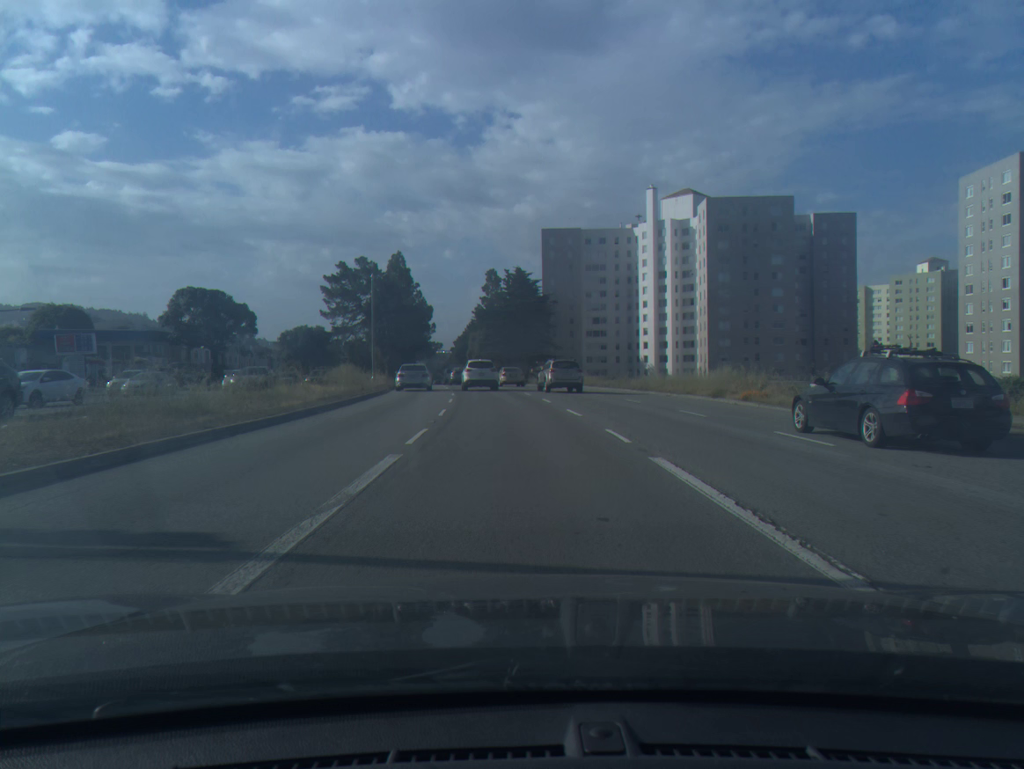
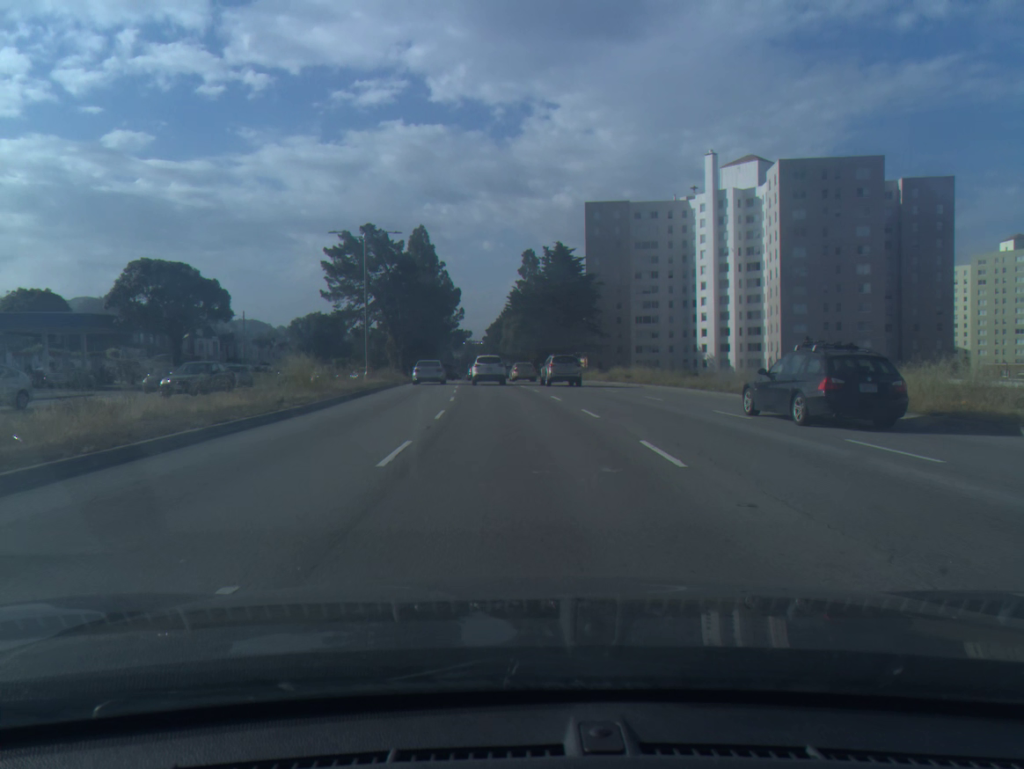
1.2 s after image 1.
(-0.4, +17.7) m; -3°
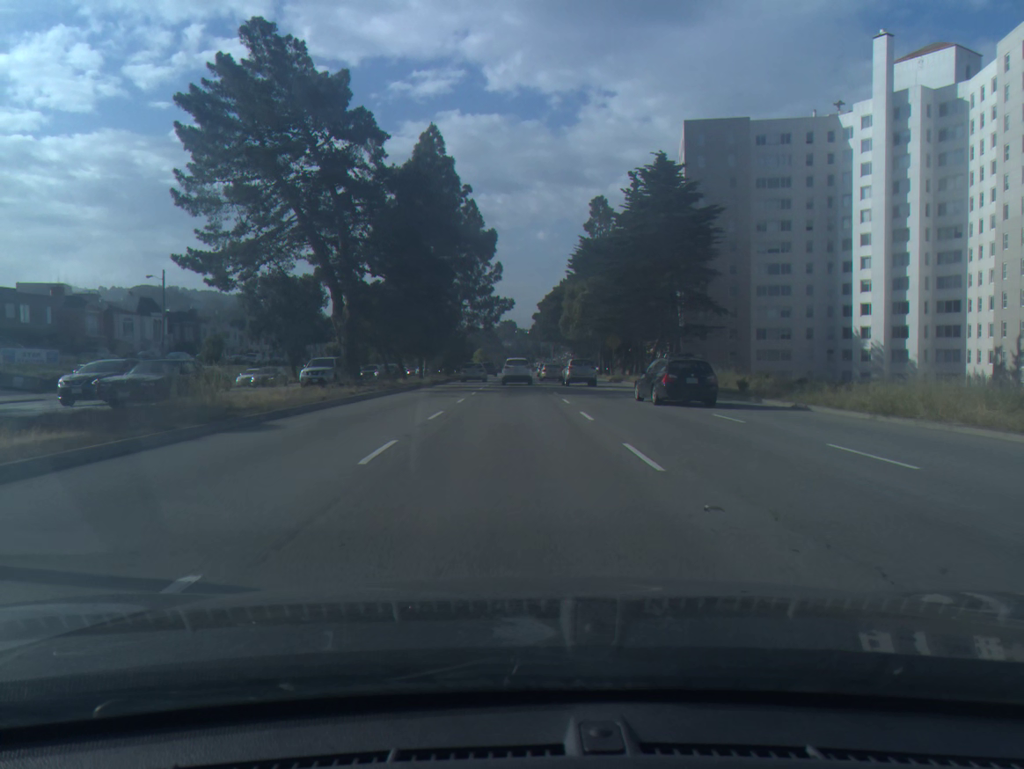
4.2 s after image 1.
(-1.4, +44.4) m; -4°
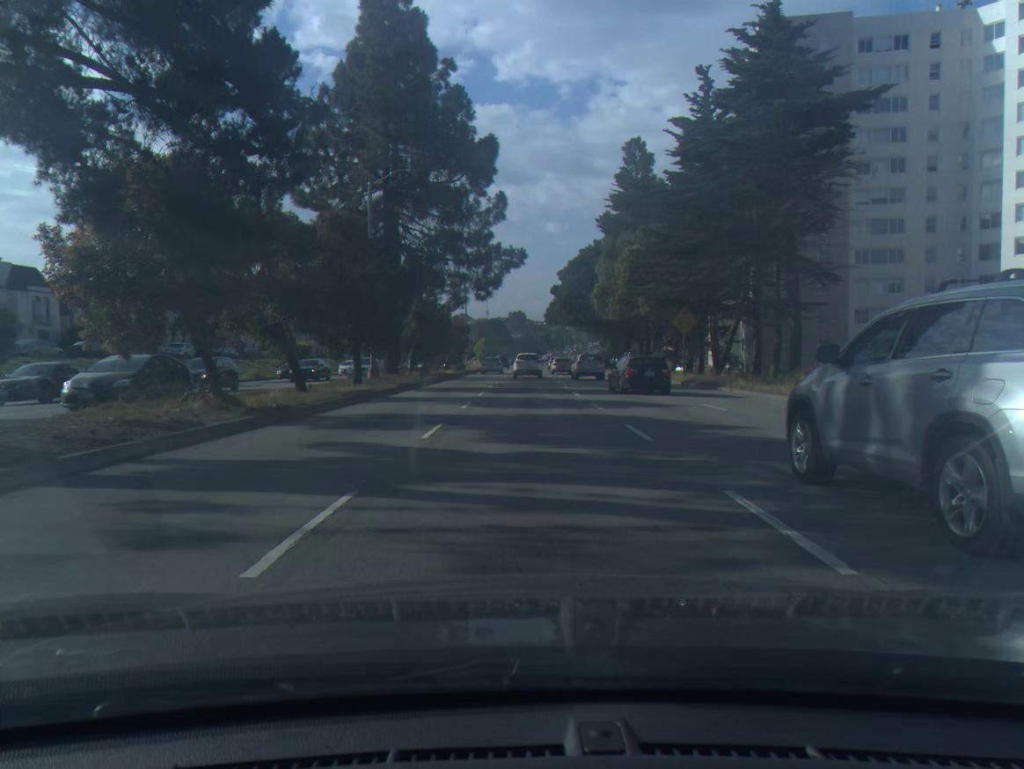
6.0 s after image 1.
(-0.3, +26.8) m; -1°
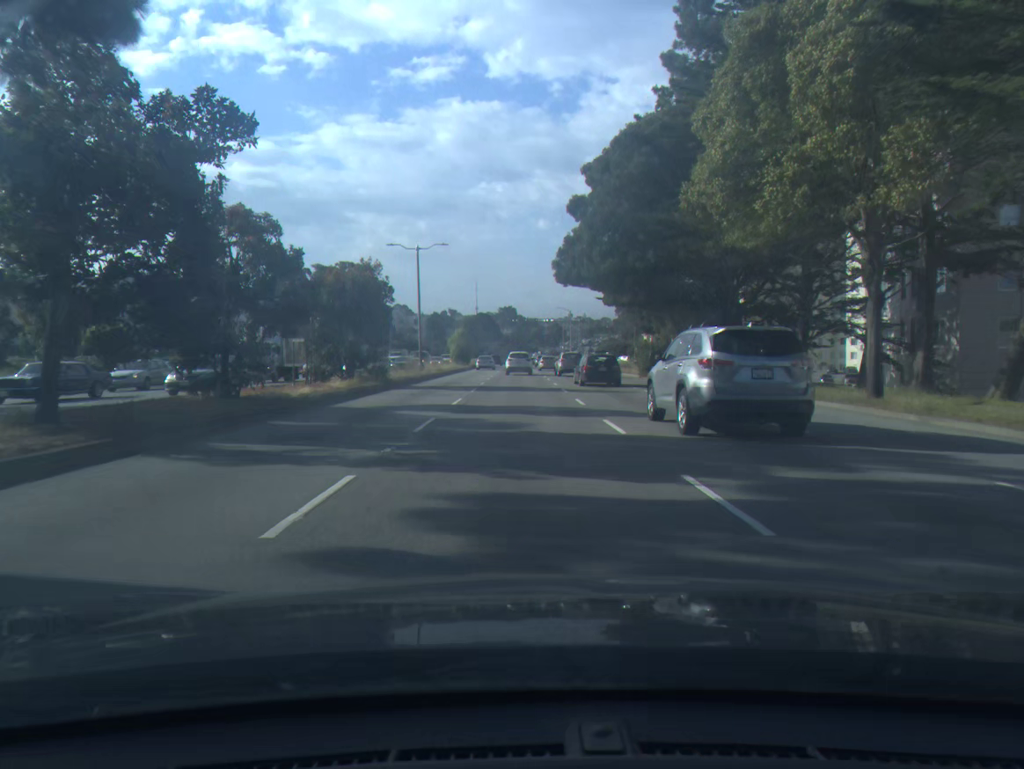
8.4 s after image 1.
(+0.4, +36.1) m; +1°
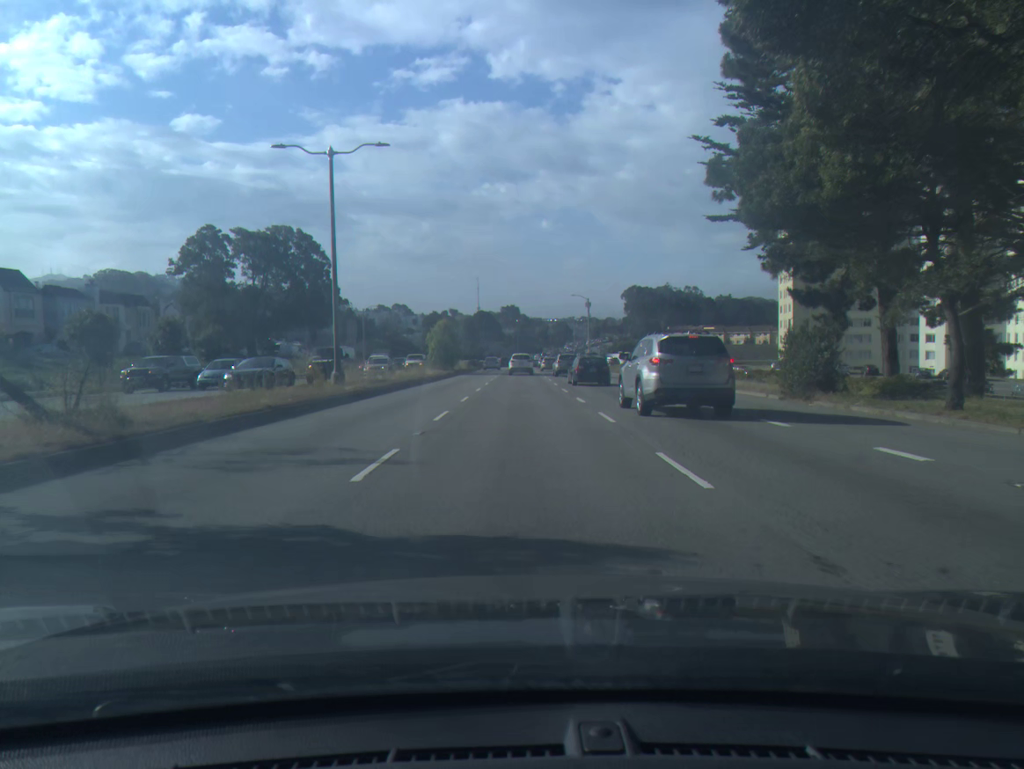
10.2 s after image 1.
(-0.1, +27.5) m; 0°
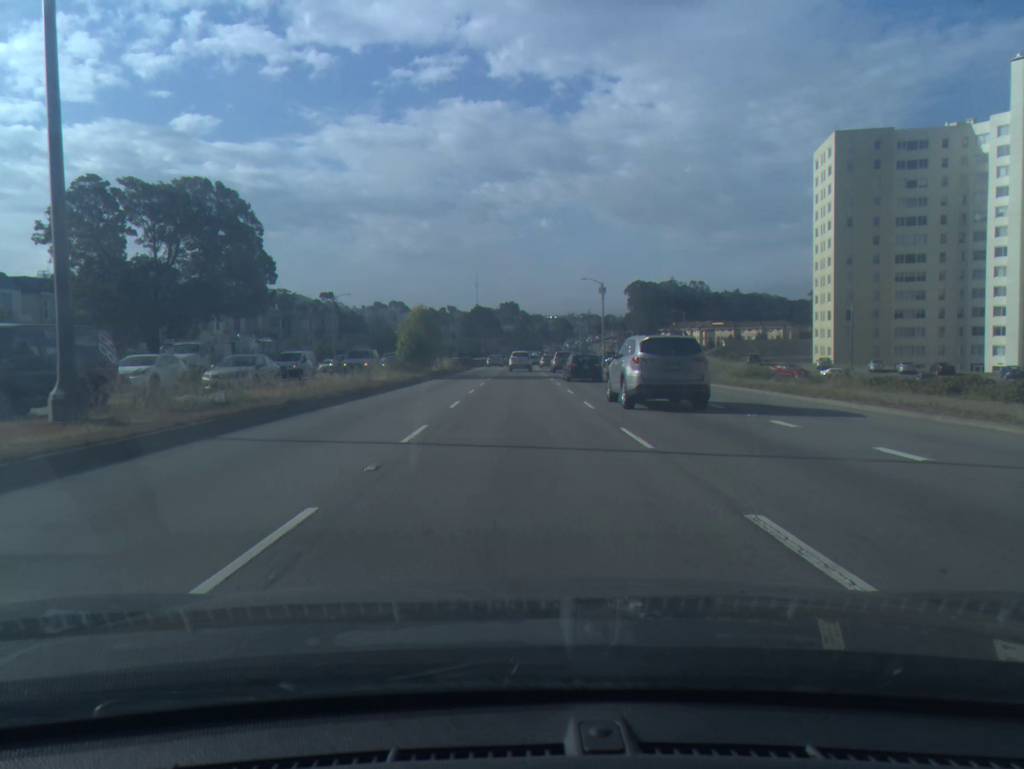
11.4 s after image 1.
(0.0, +18.6) m; 0°
